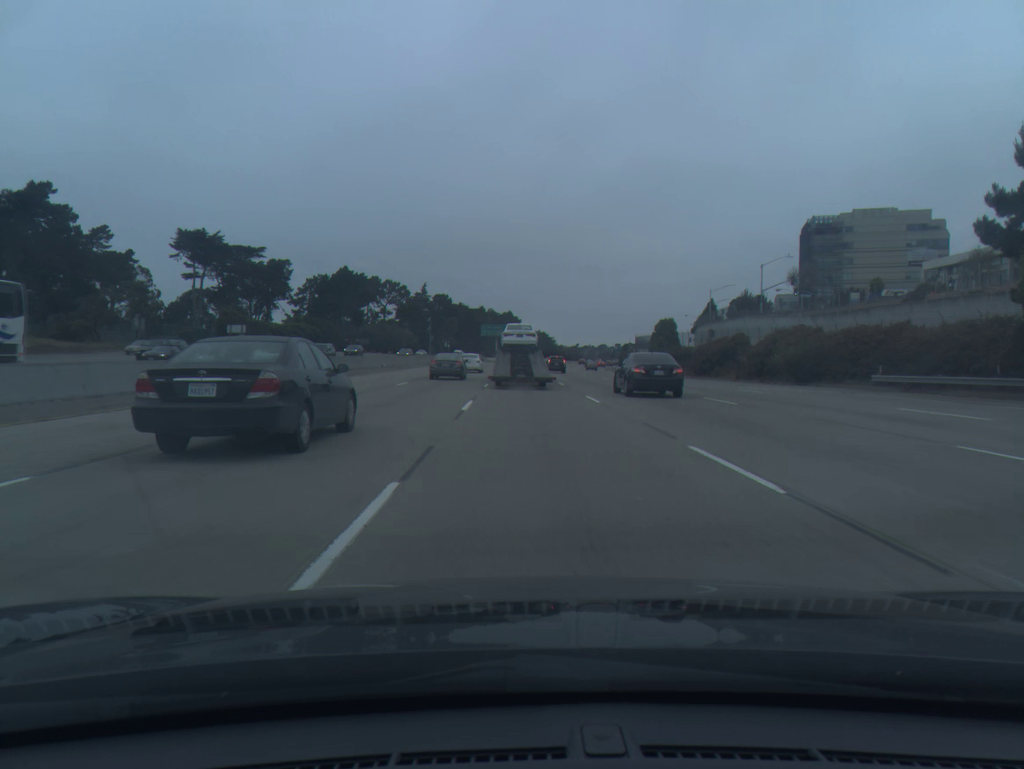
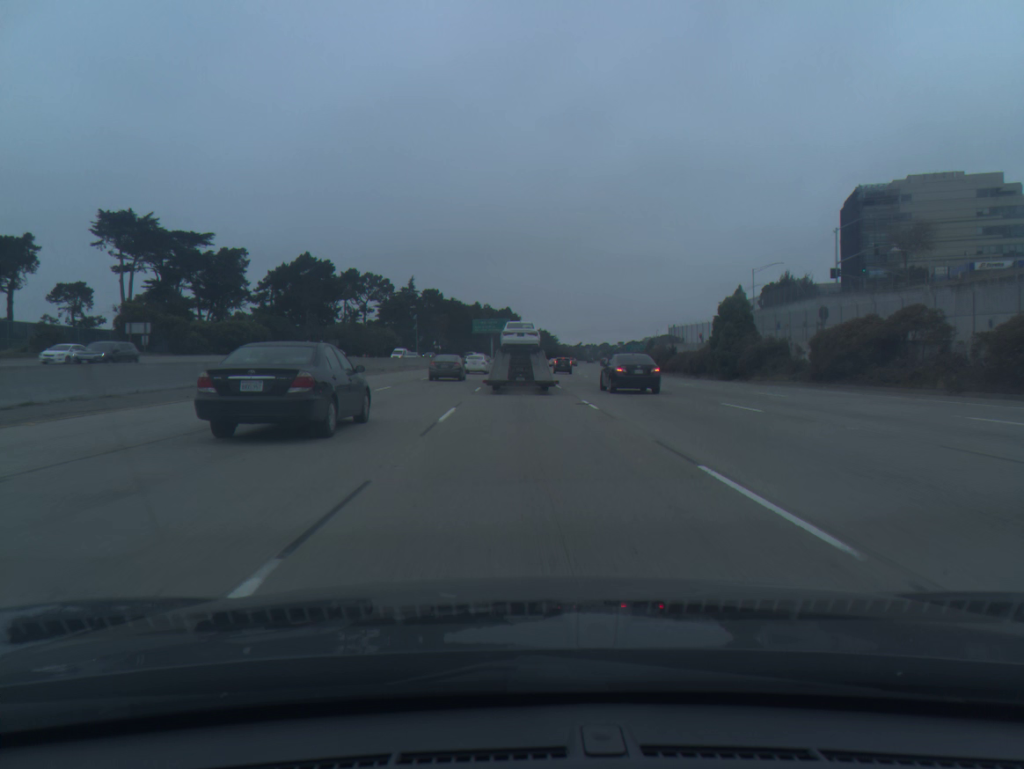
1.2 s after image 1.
(0.0, +31.4) m; 0°
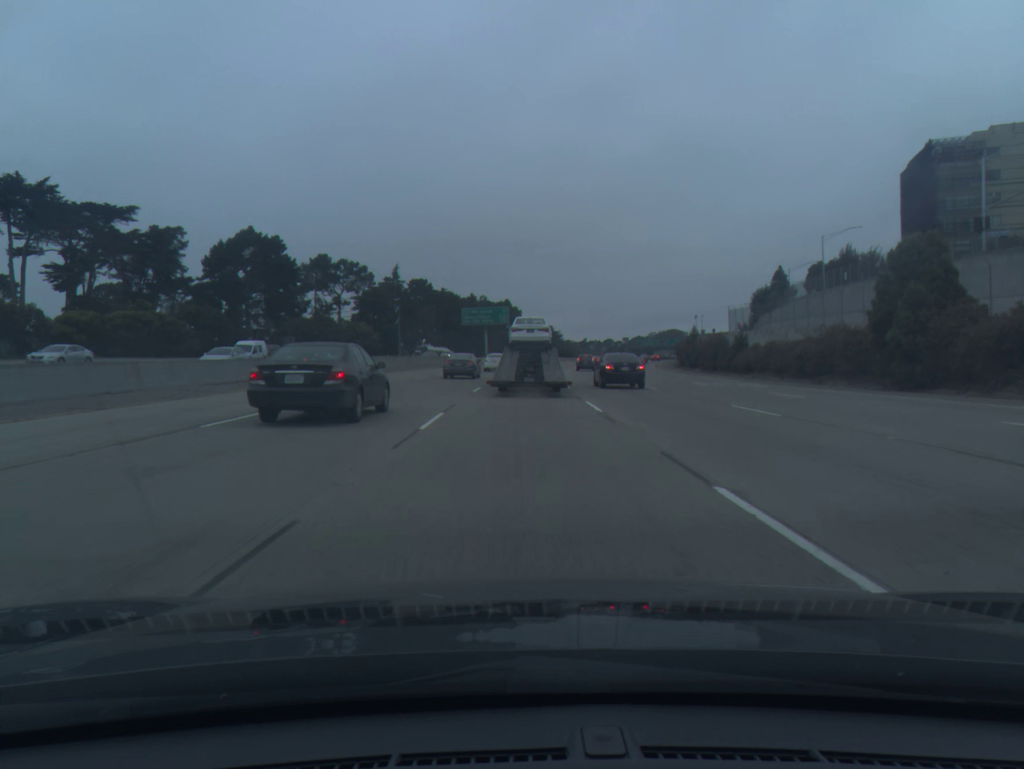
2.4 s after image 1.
(-0.1, +30.3) m; 0°
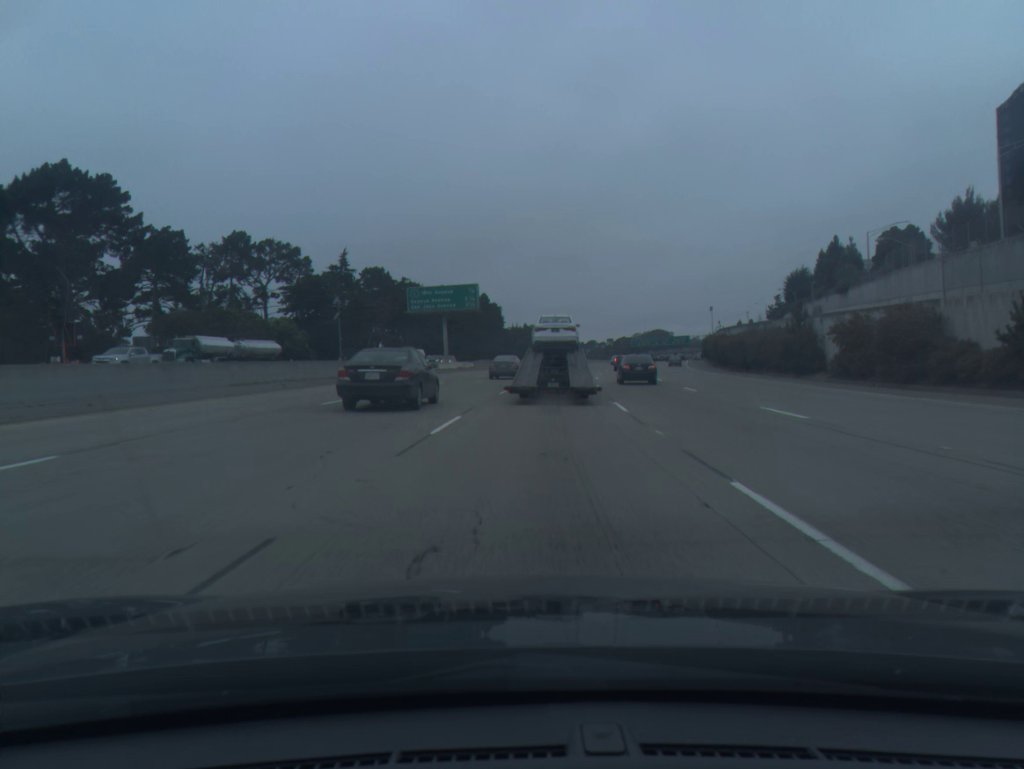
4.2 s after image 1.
(+0.5, +43.2) m; +1°
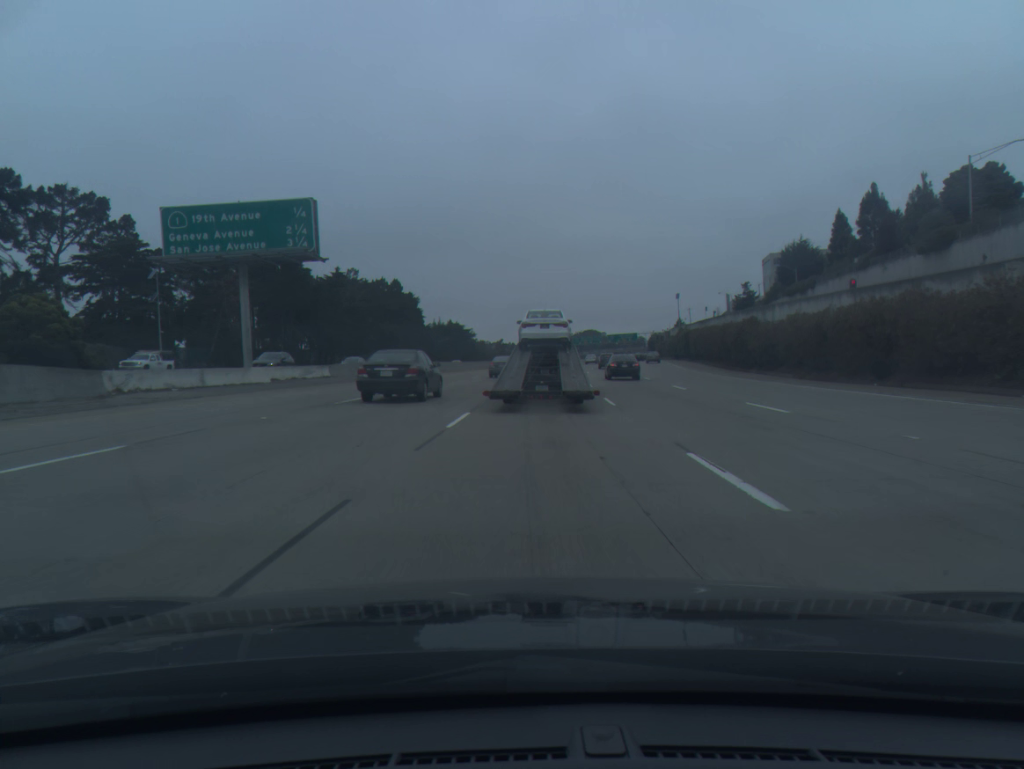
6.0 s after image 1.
(+2.0, +41.9) m; +5°
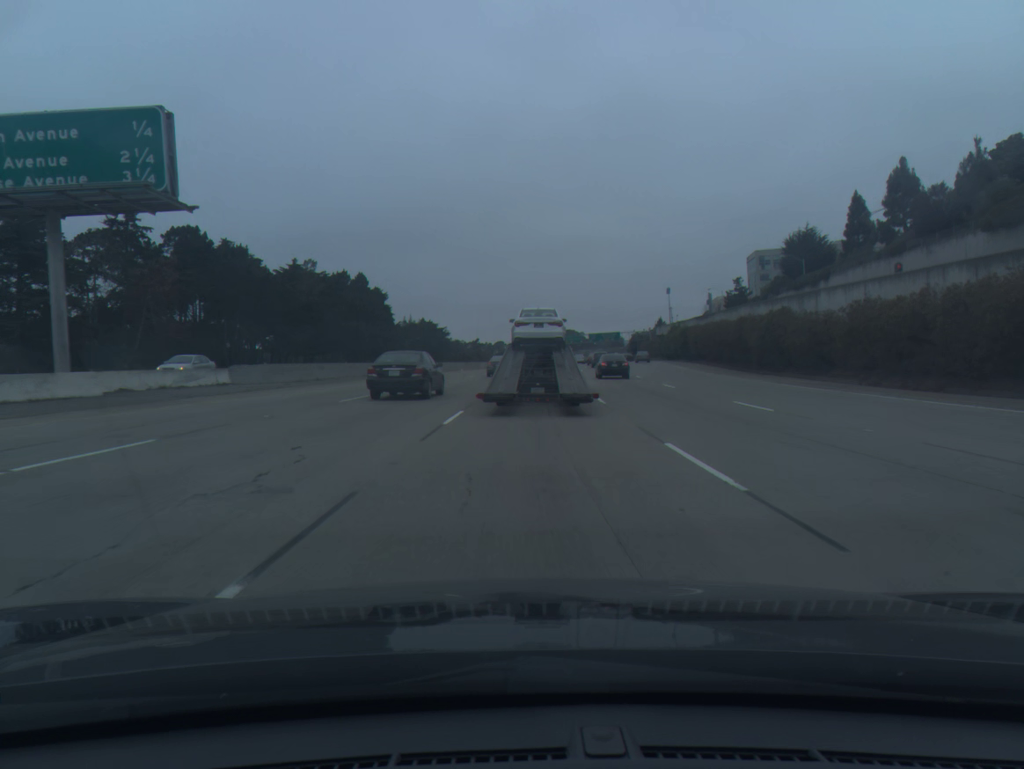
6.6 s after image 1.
(+0.2, +13.4) m; +2°
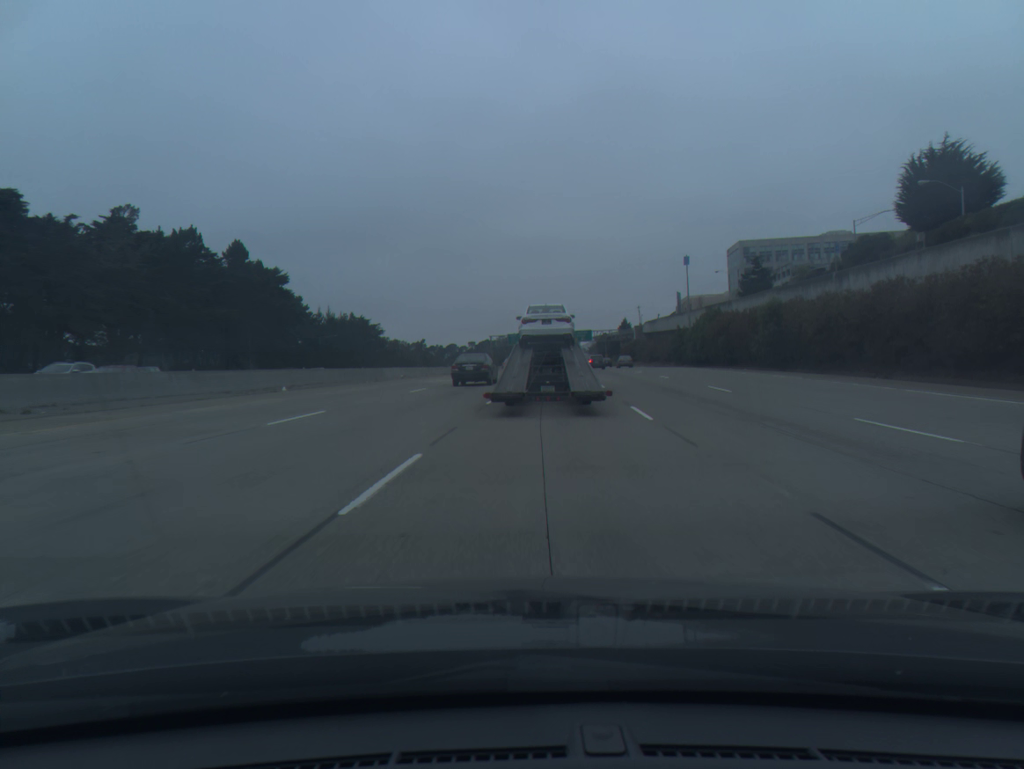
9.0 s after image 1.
(+1.7, +51.2) m; +3°
